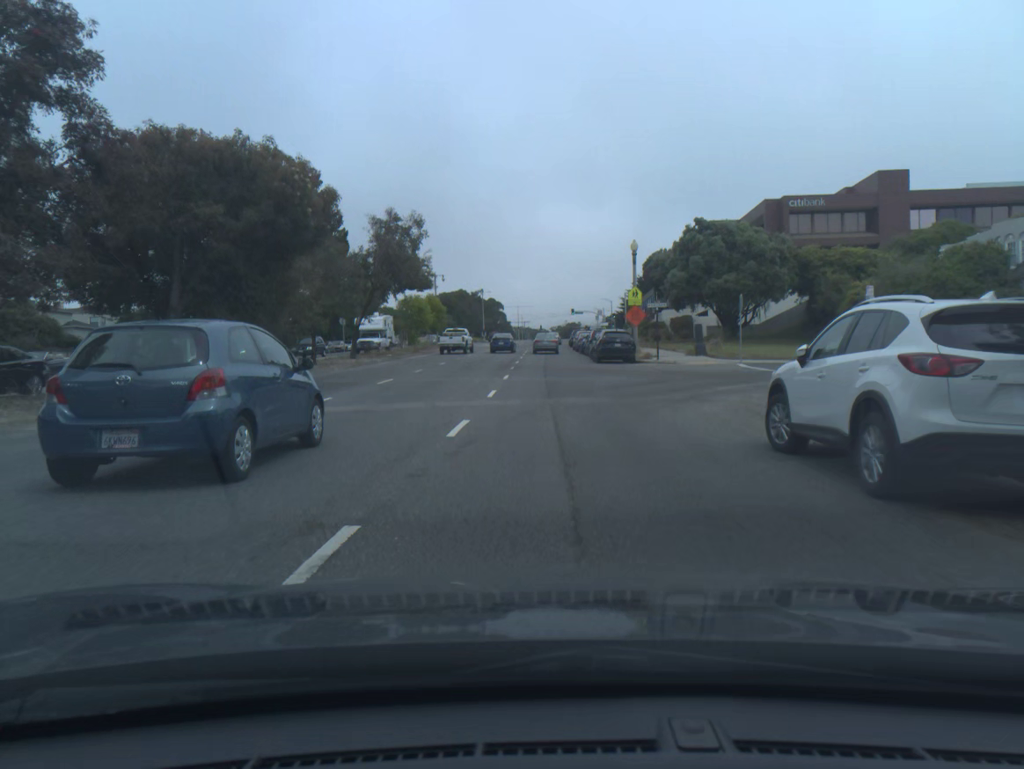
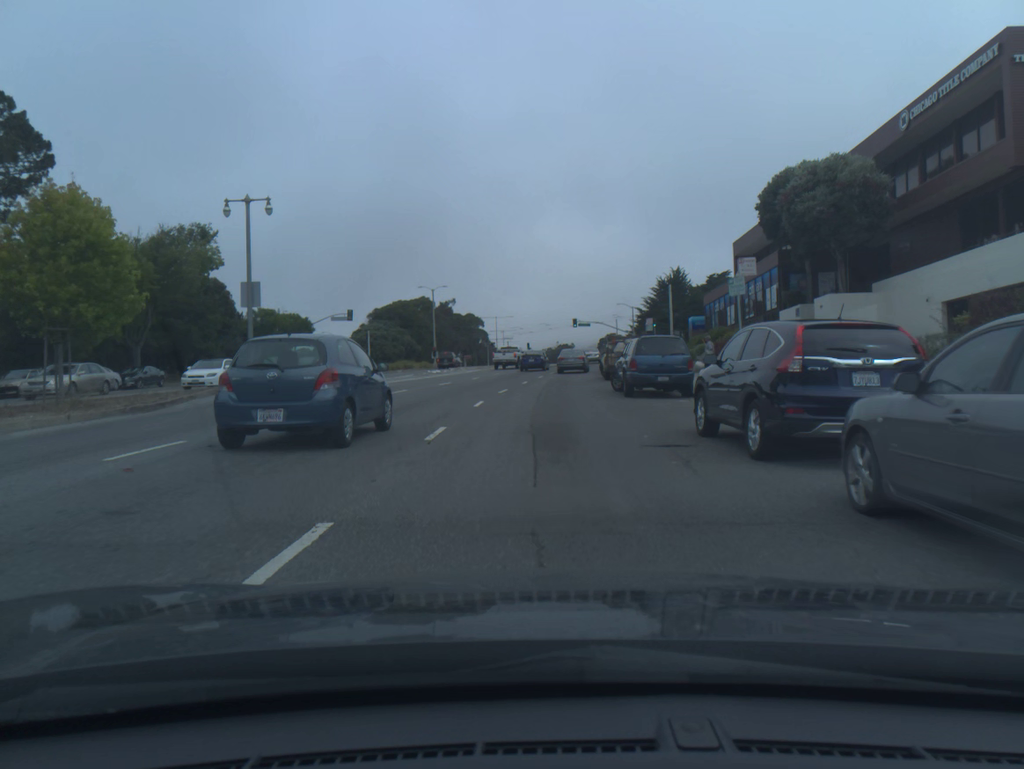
(+0.3, +57.0) m; +1°
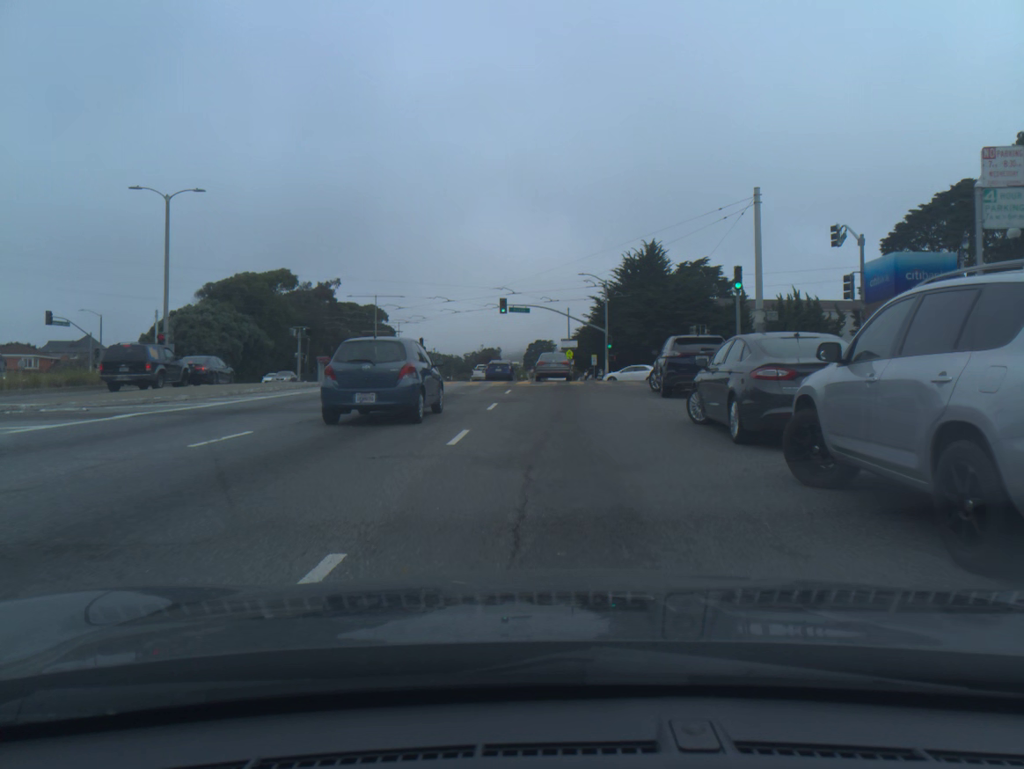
(+2.1, +51.4) m; +5°
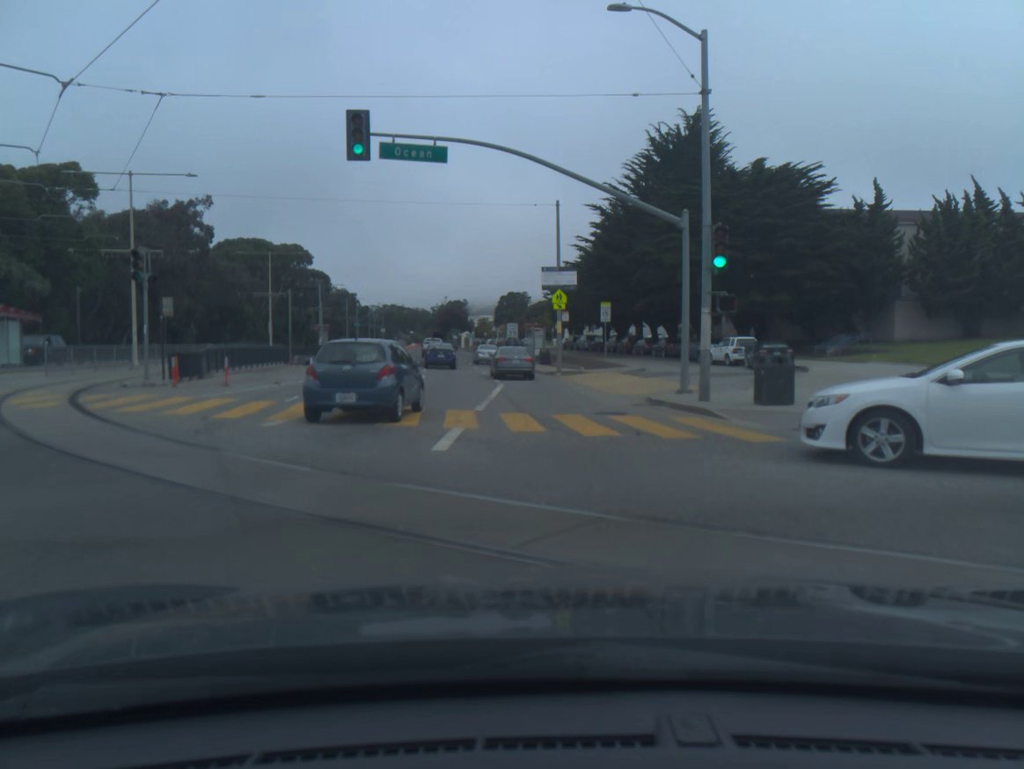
(+0.9, +46.5) m; +1°
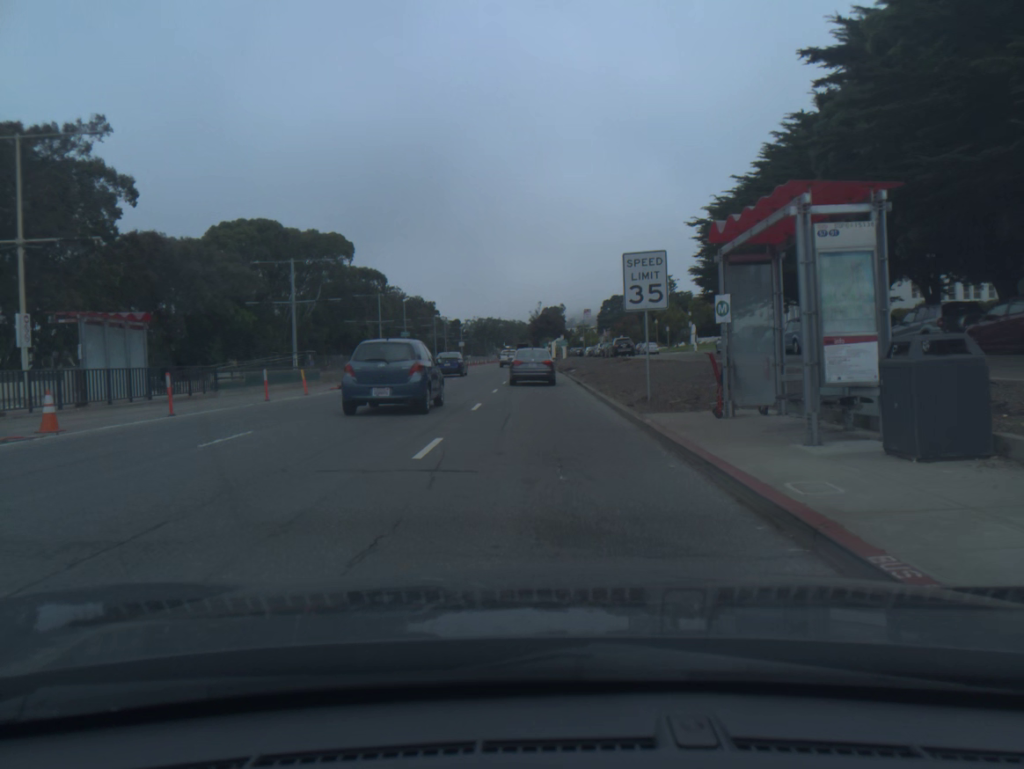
(-1.8, +46.2) m; -7°
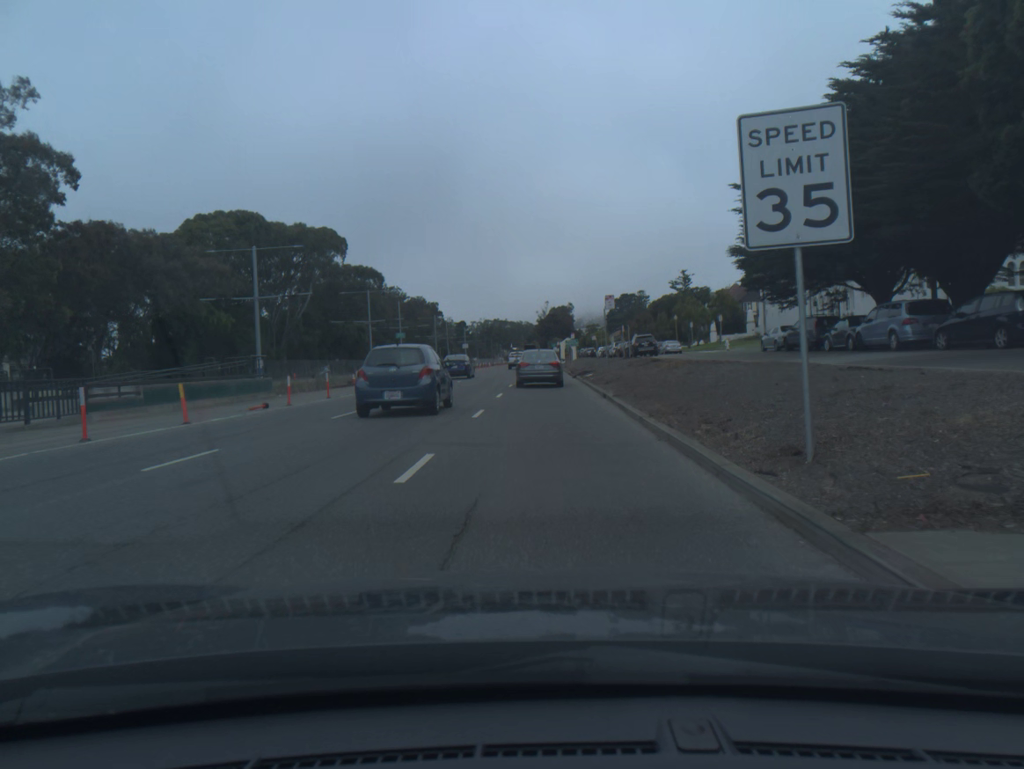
(0.0, +9.4) m; -1°
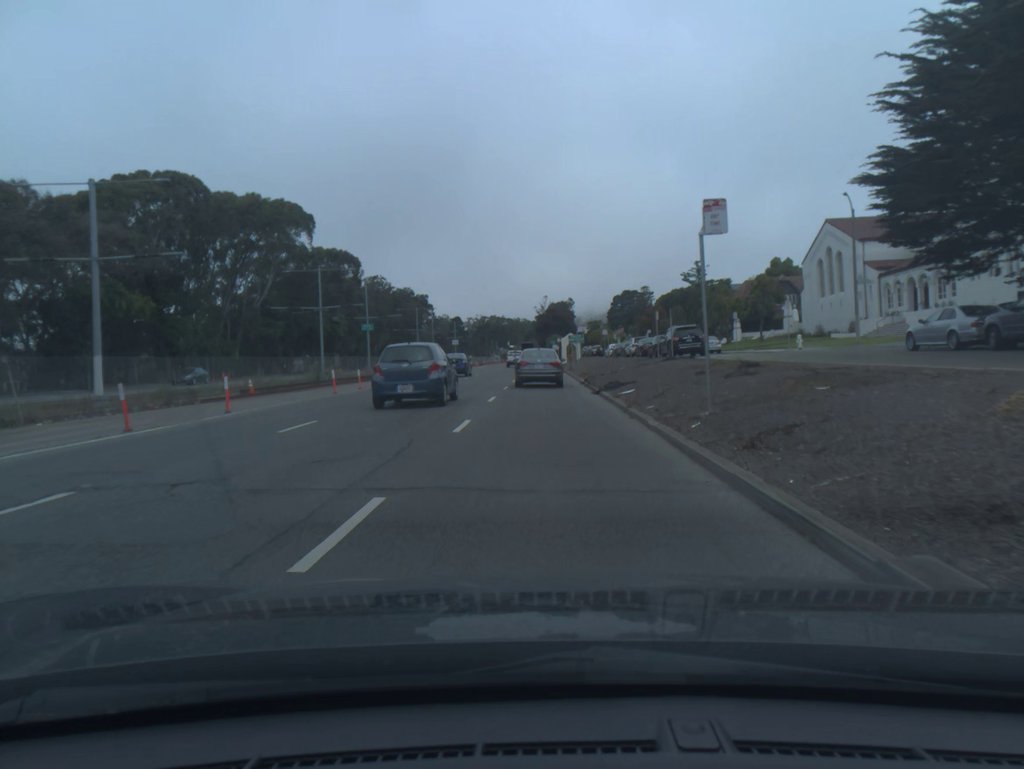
(+0.1, +18.8) m; 0°
